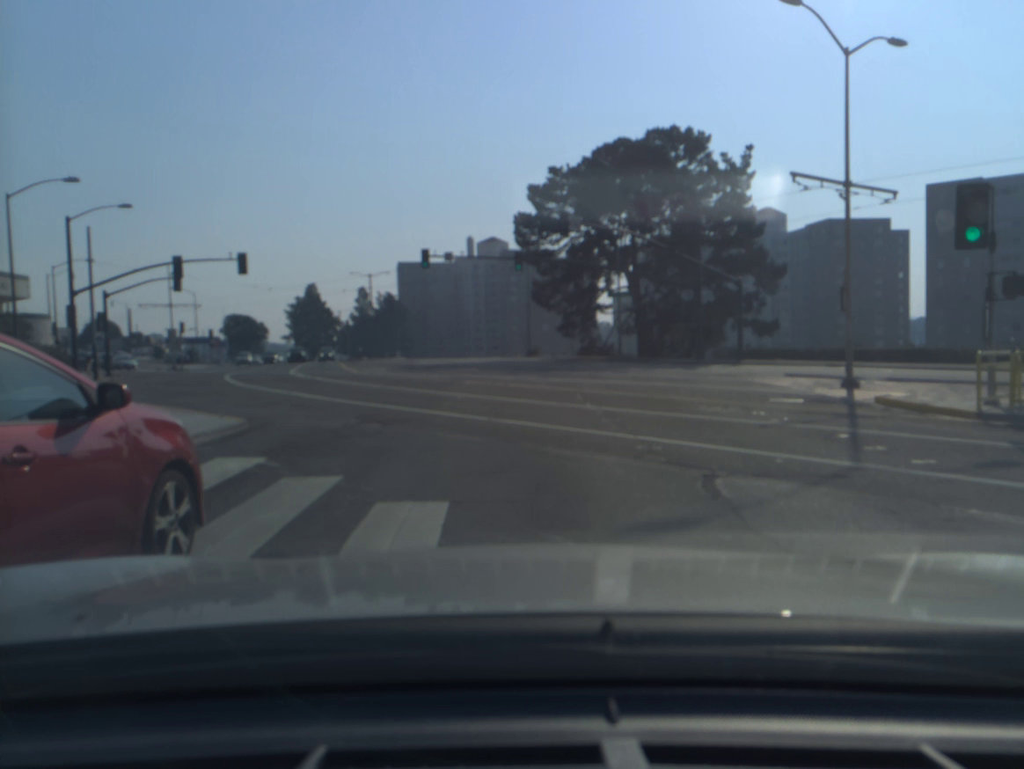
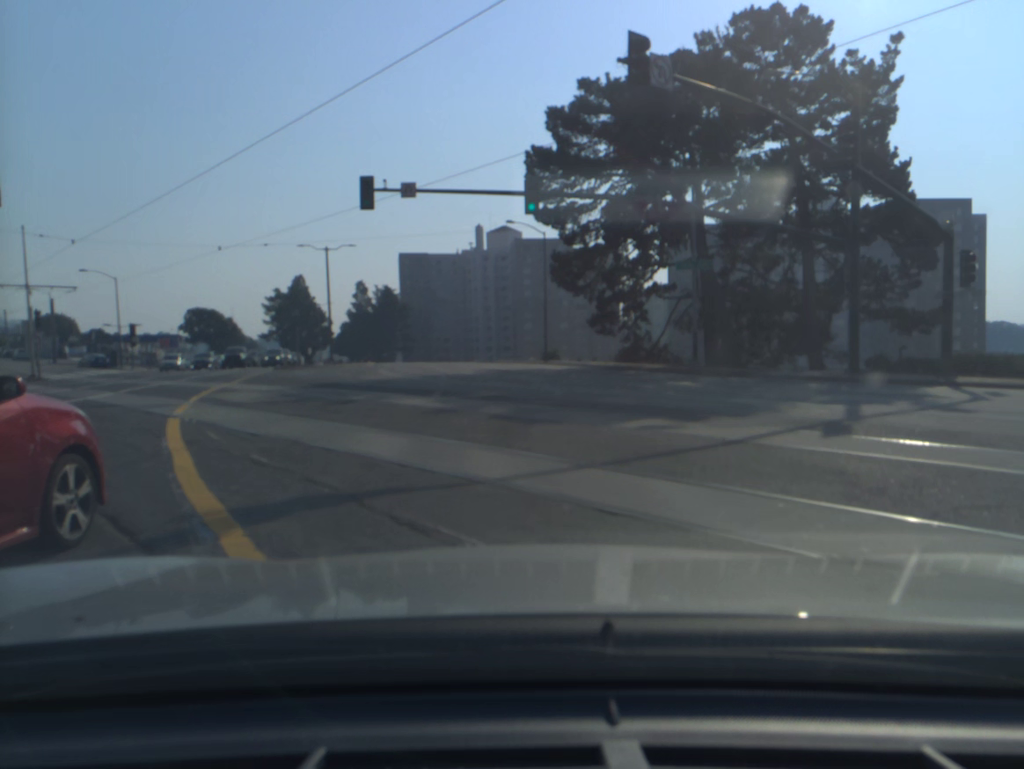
(-0.1, +23.1) m; -1°
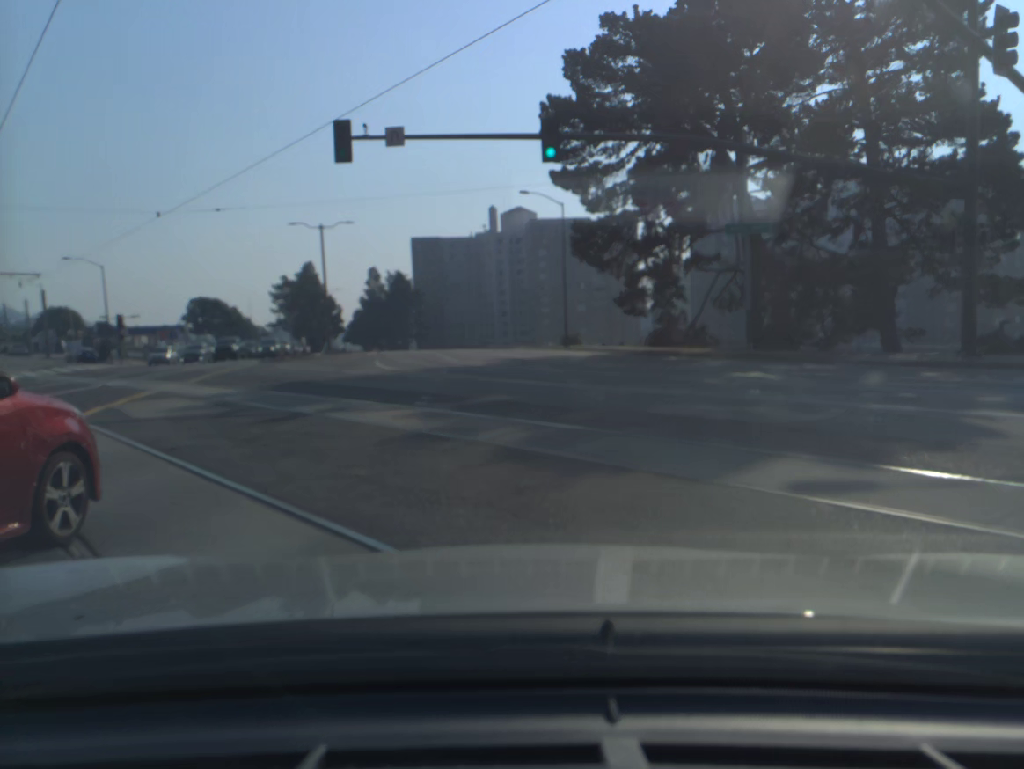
(-0.1, +6.3) m; -1°
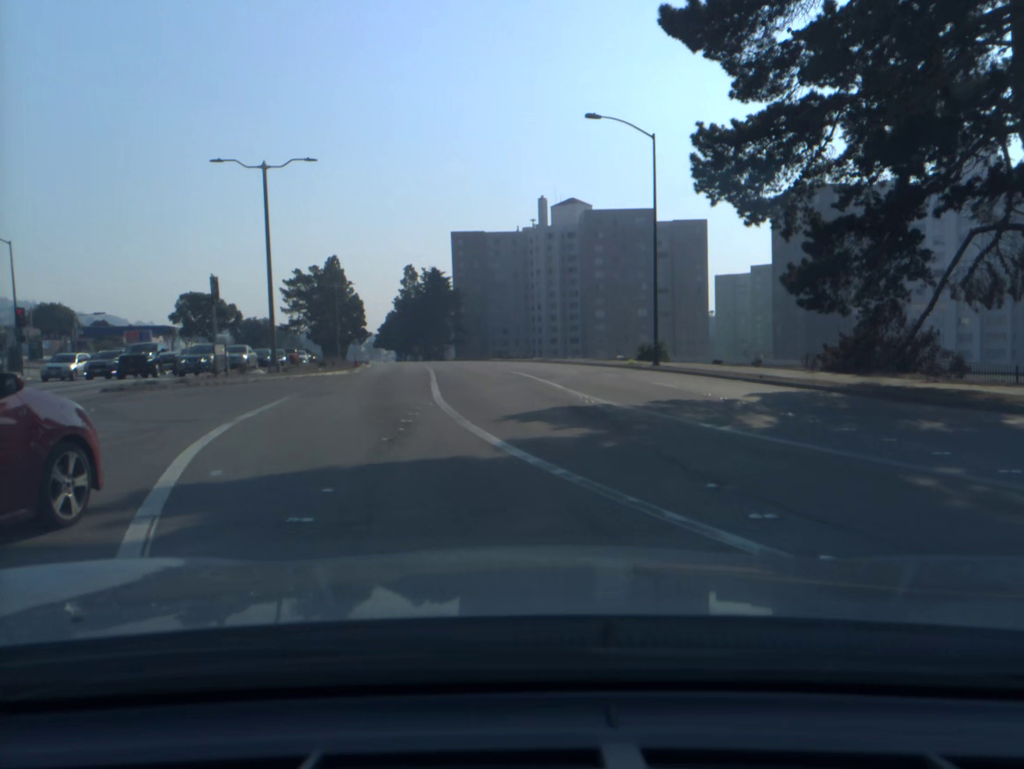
(-0.9, +21.6) m; -4°
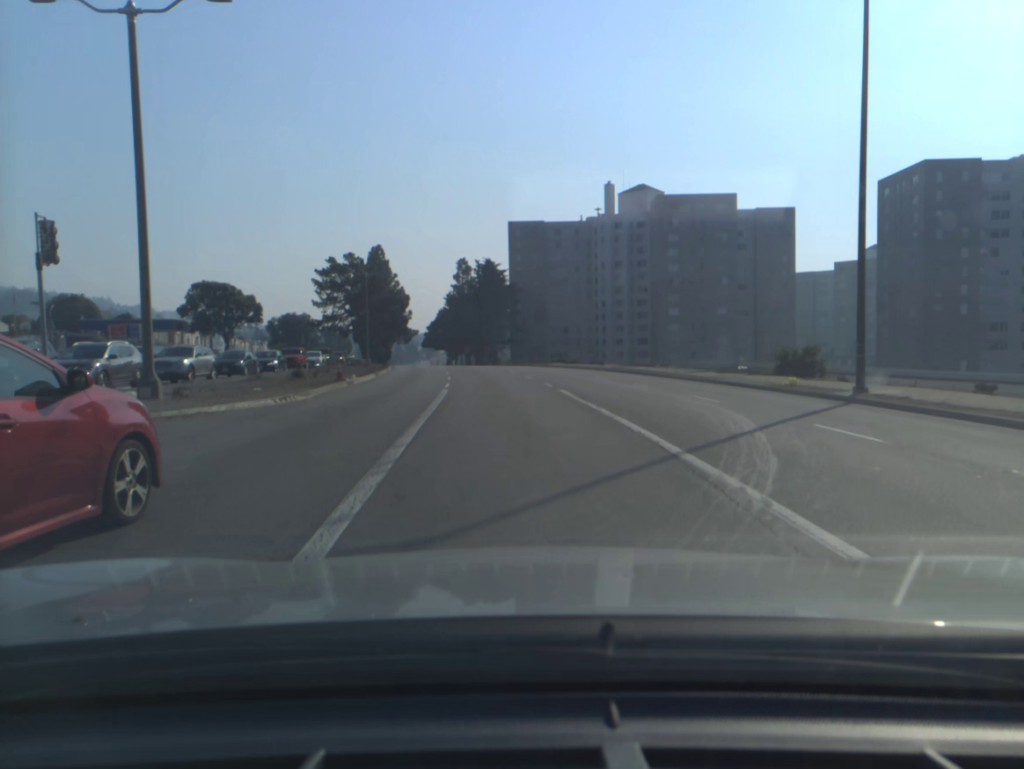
(-0.6, +16.7) m; -4°
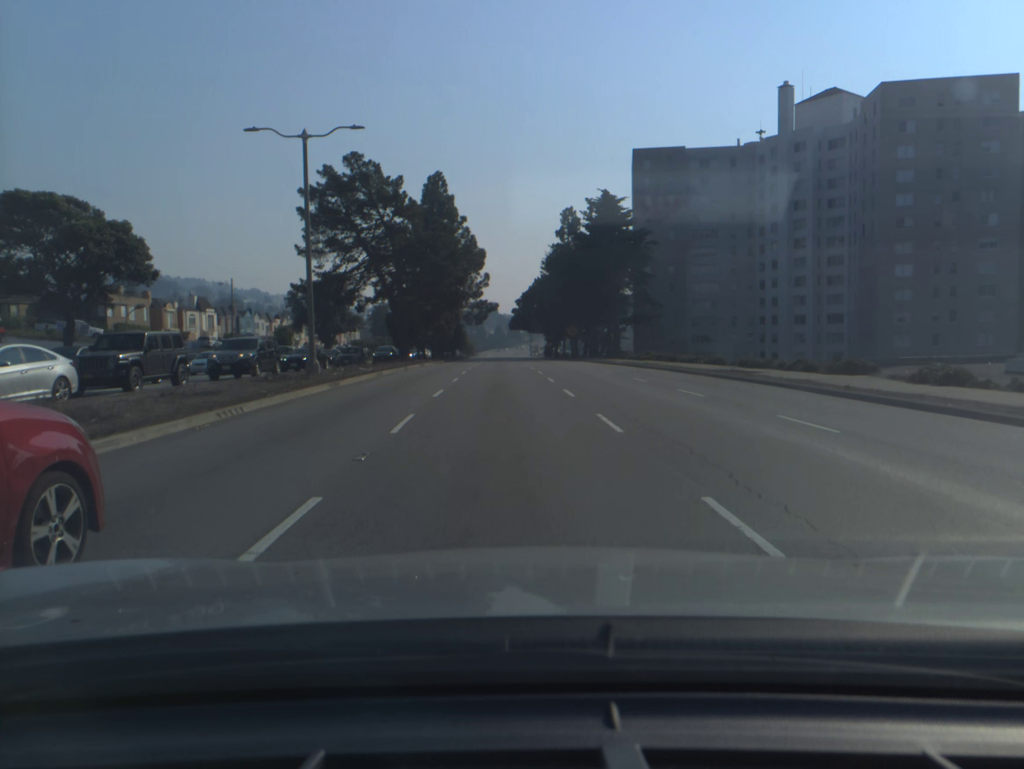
(-3.0, +50.0) m; -7°
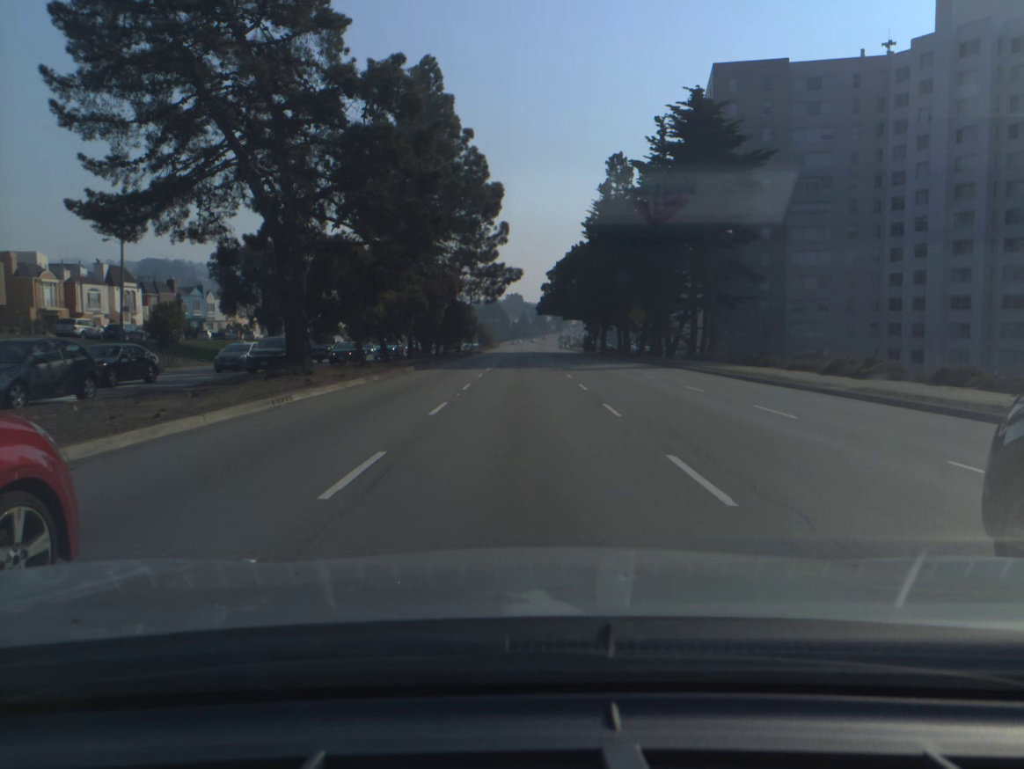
(-1.0, +34.5) m; -2°
